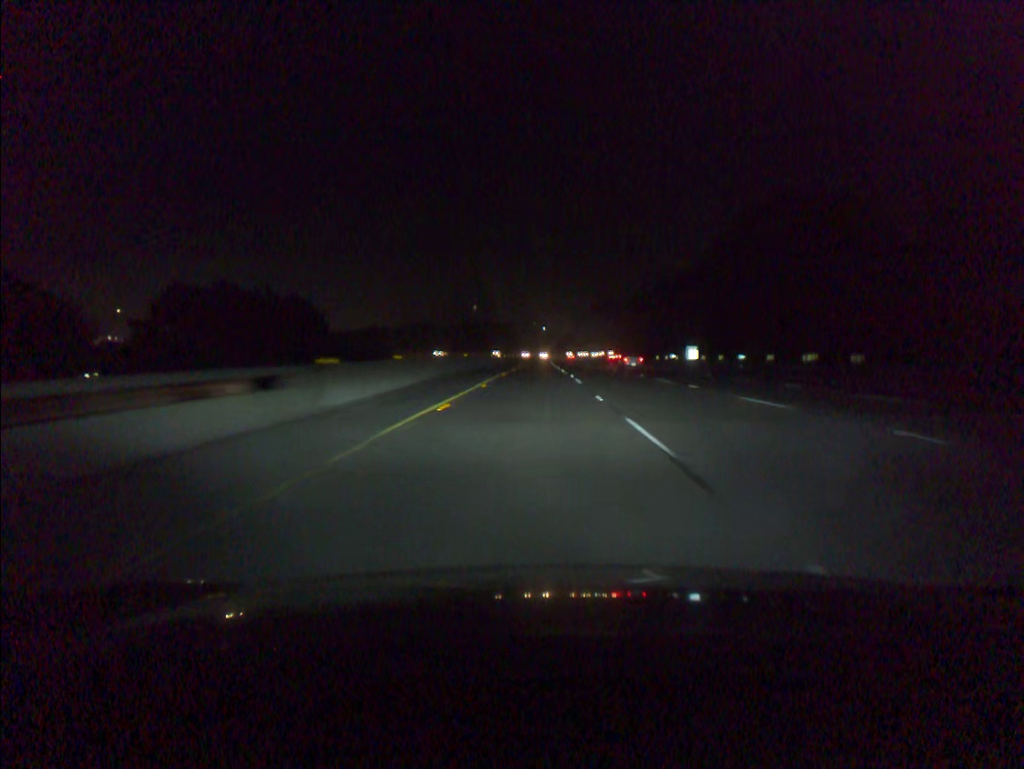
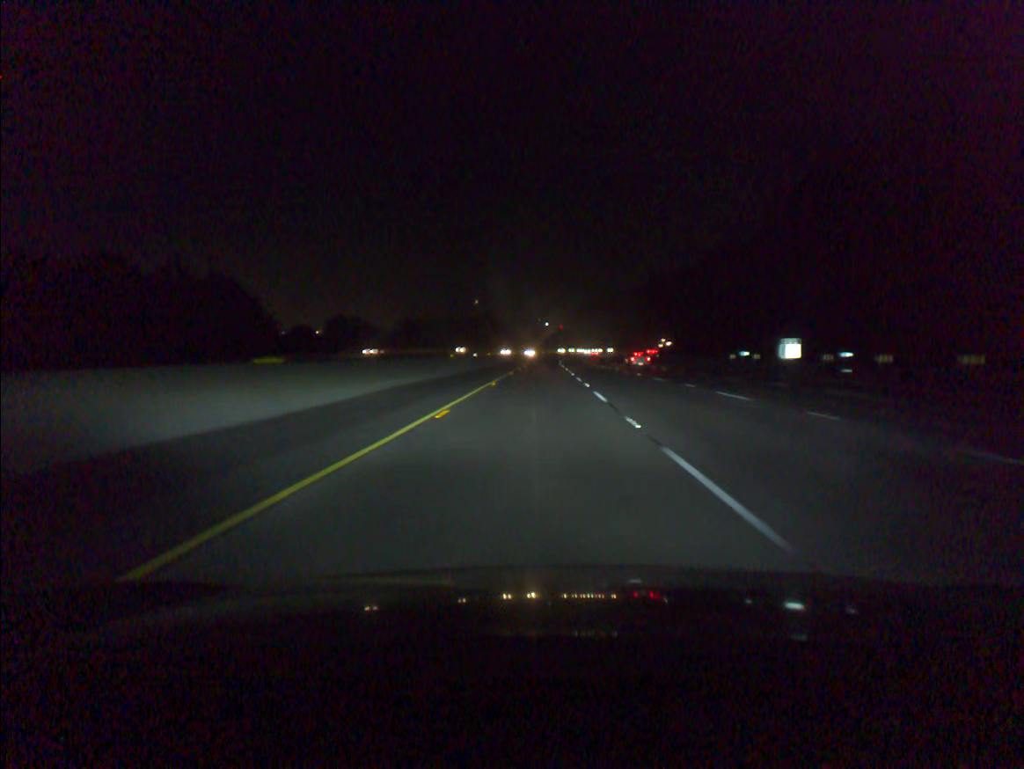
(-0.1, +40.6) m; 0°
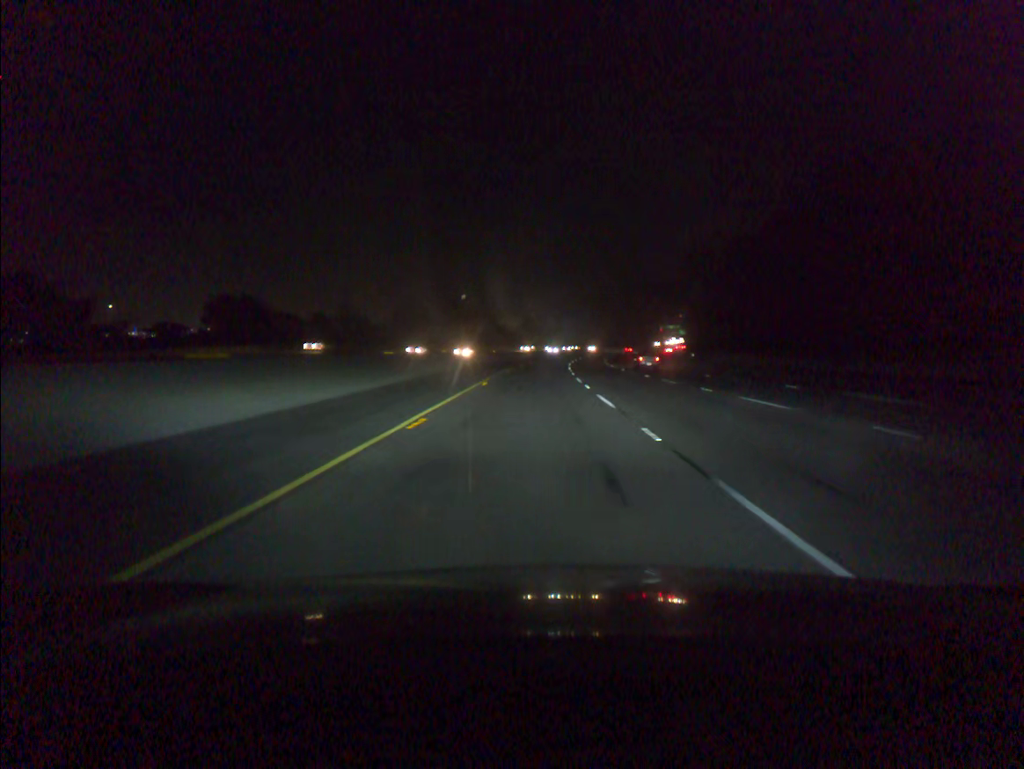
(+0.1, +60.9) m; 0°
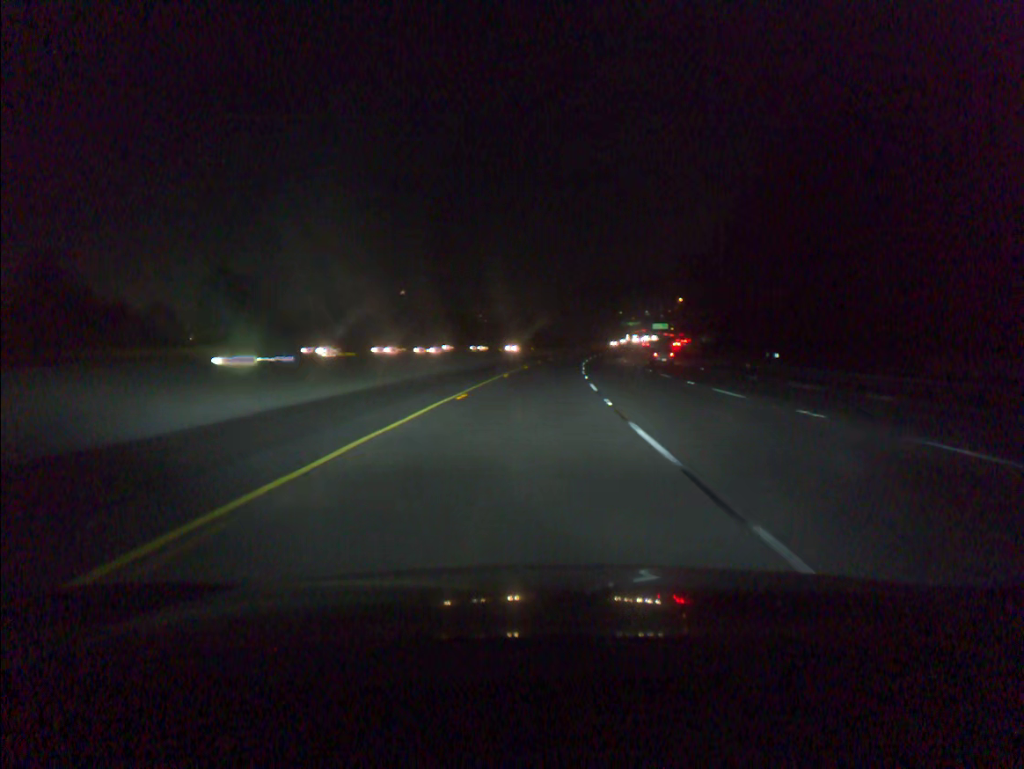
(+1.5, +81.4) m; +3°
